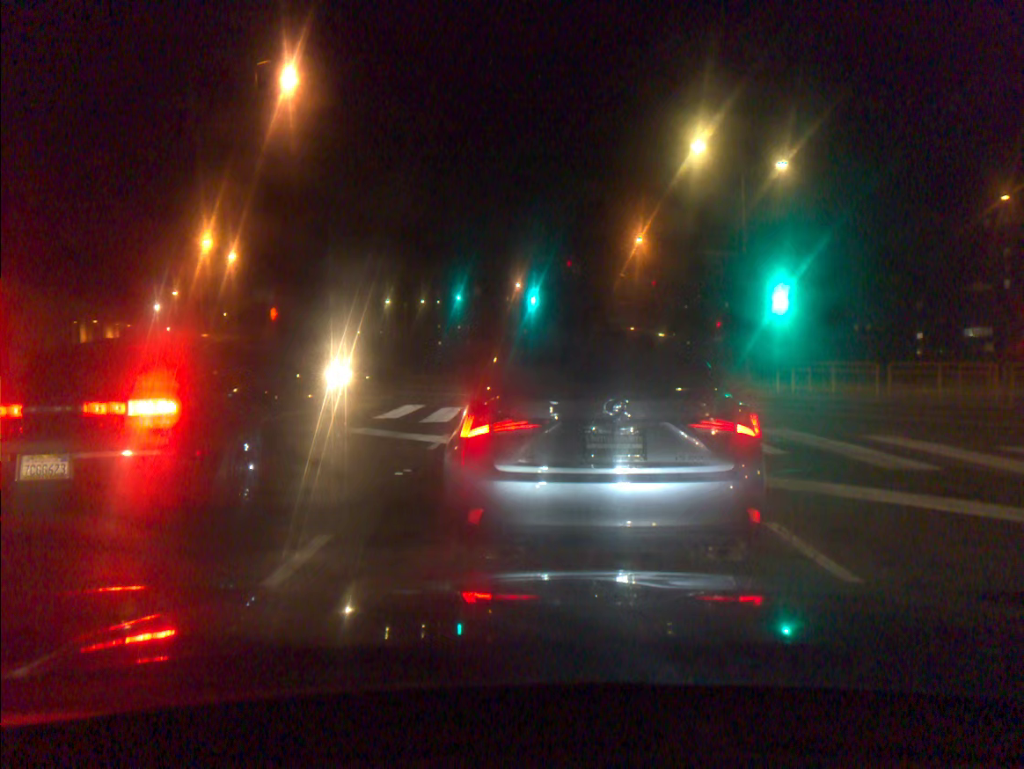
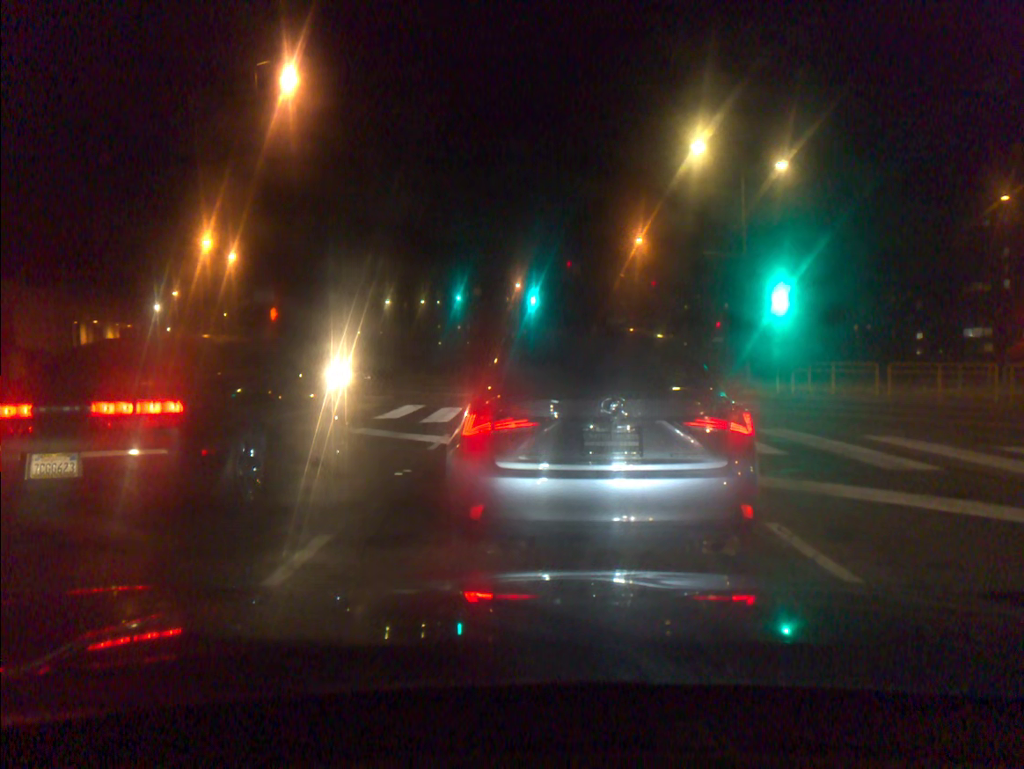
(0.0, 0.0) m; 0°
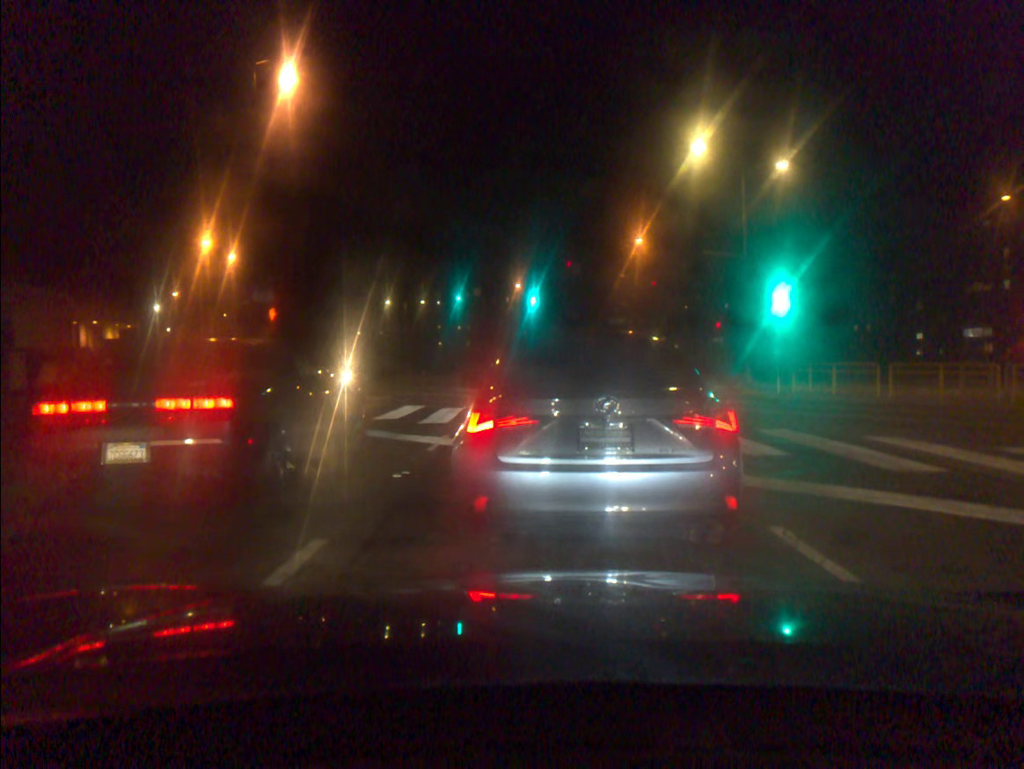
(0.0, +0.1) m; 0°
